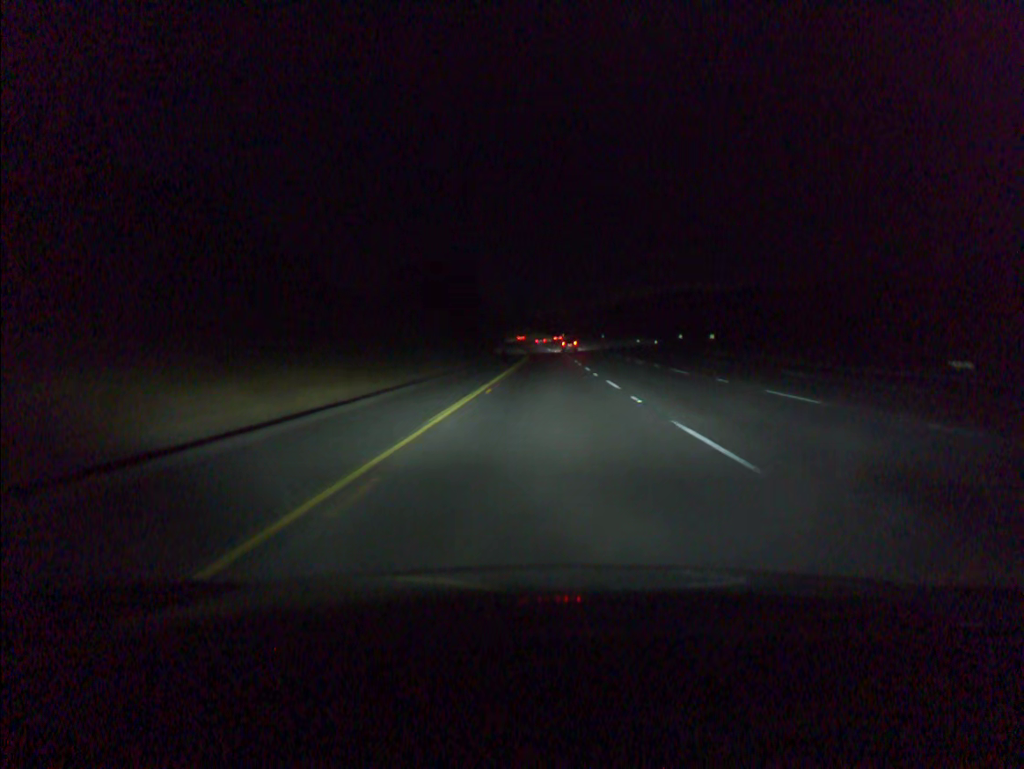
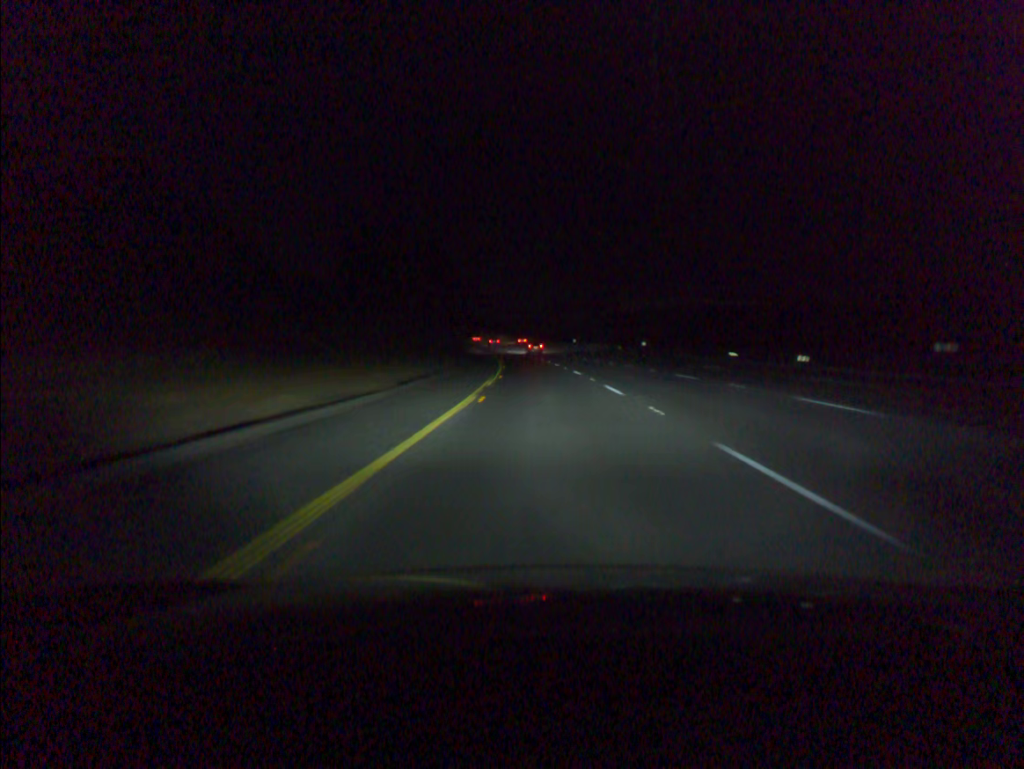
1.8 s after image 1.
(+0.1, +60.8) m; 0°
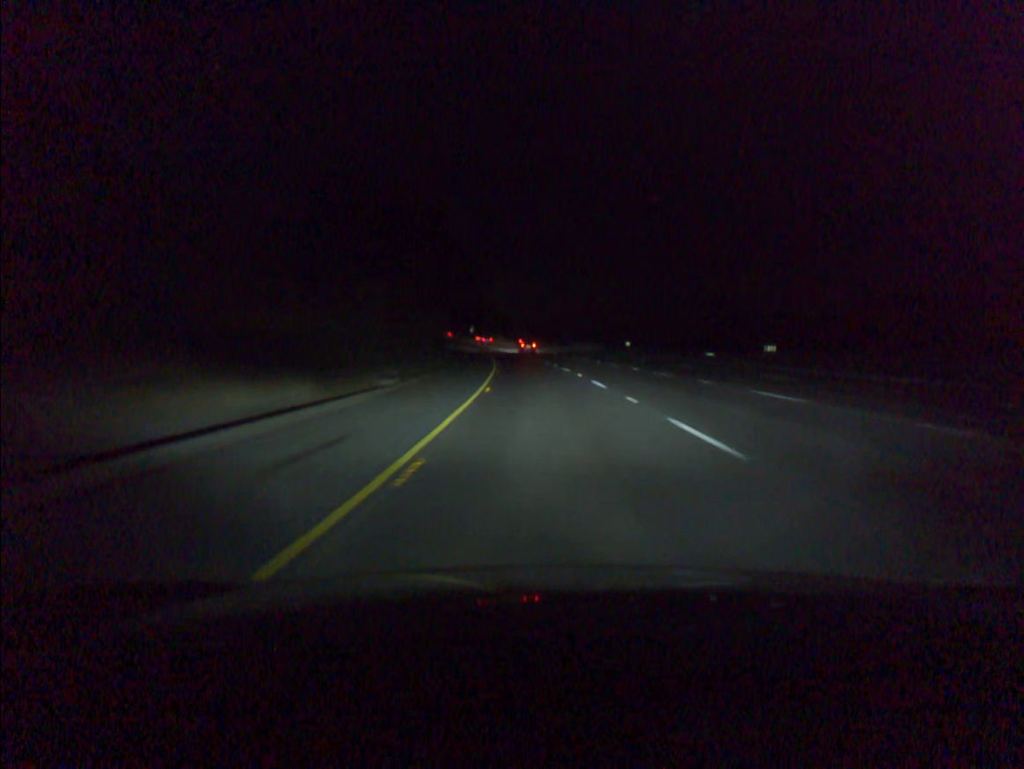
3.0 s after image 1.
(-0.7, +40.3) m; -2°
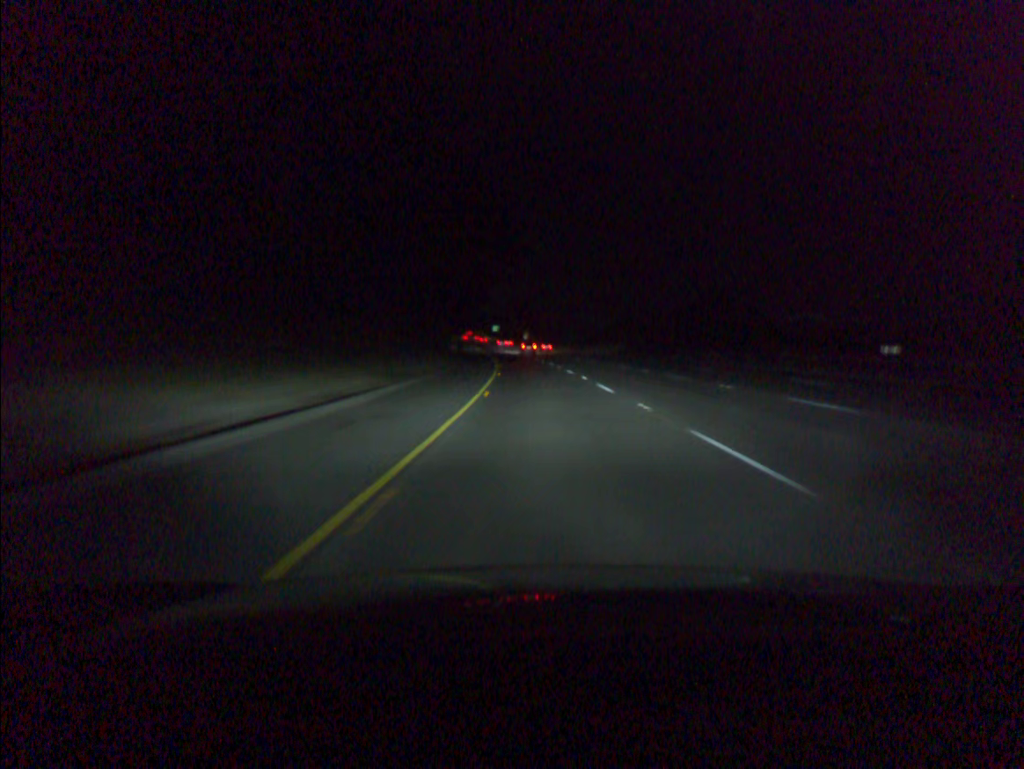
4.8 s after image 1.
(-2.4, +60.1) m; -5°
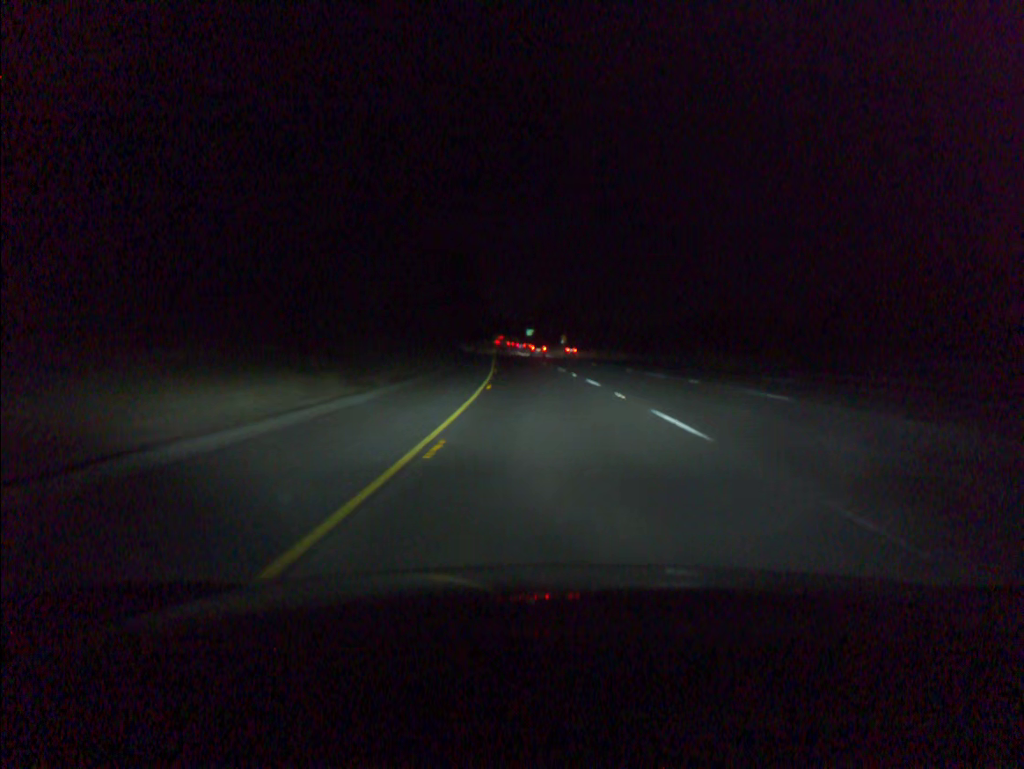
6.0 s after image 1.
(-1.0, +40.1) m; -3°
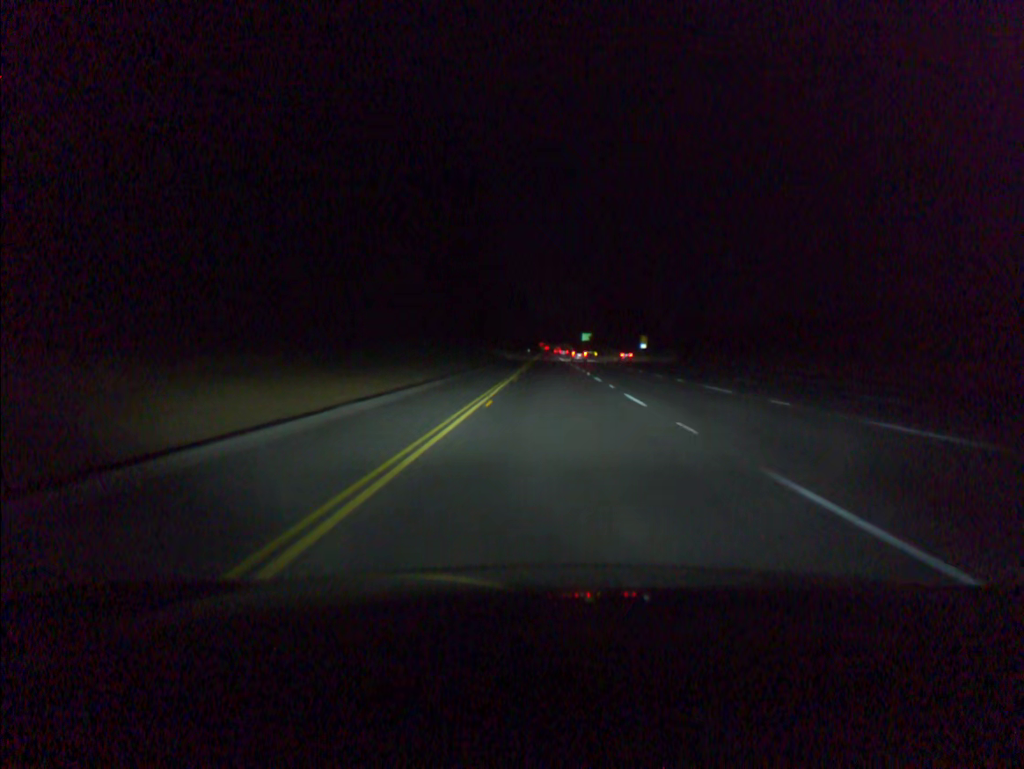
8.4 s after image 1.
(-3.5, +79.9) m; -4°
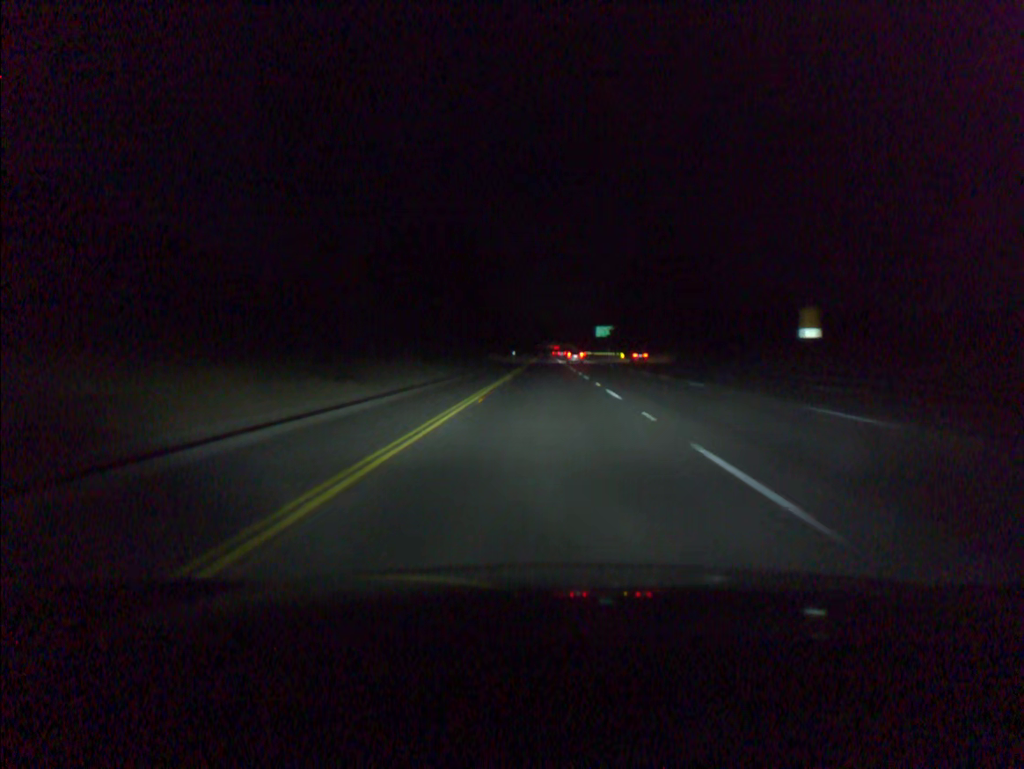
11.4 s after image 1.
(+0.7, +100.0) m; 0°
